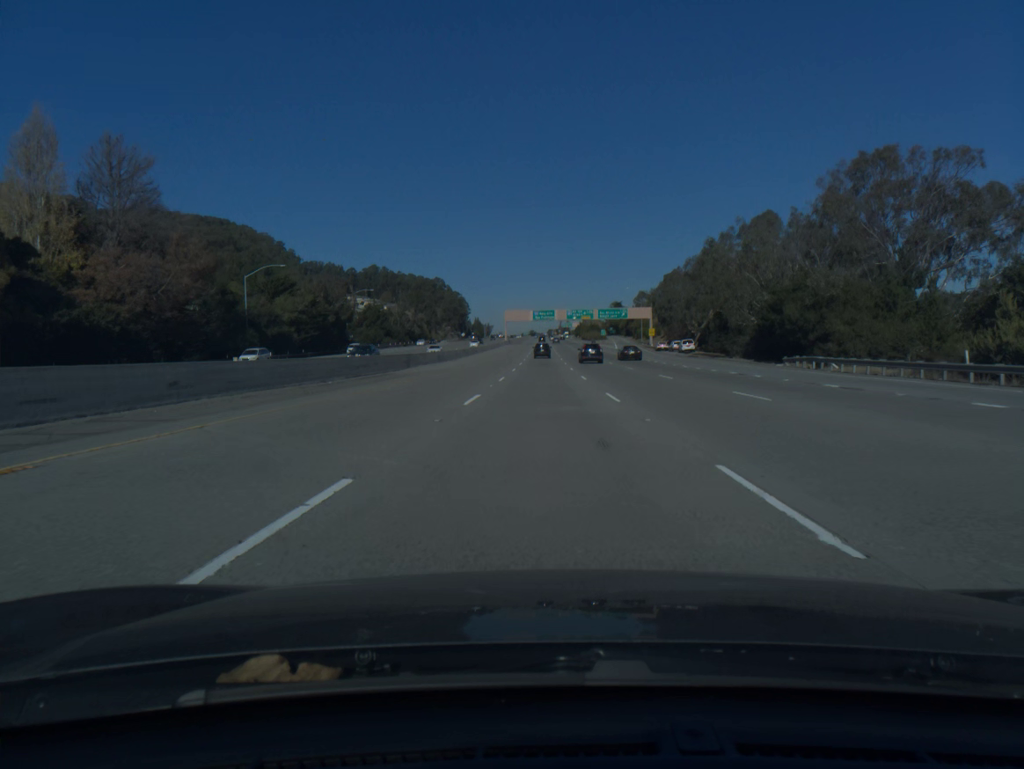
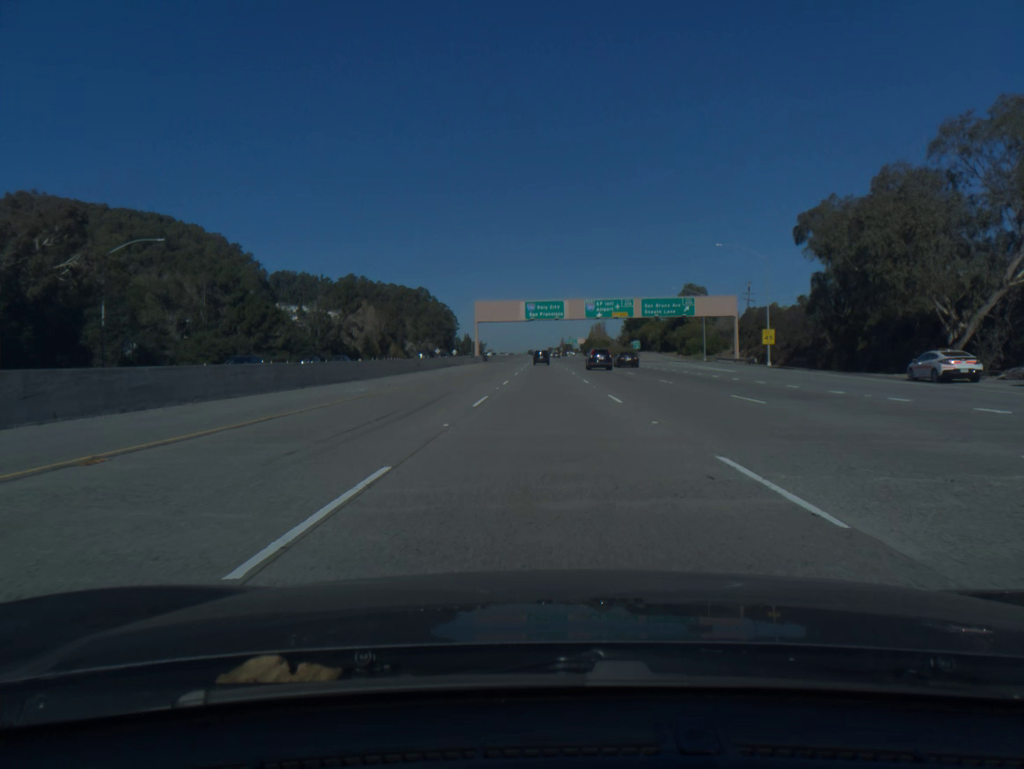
(0.0, +86.5) m; 0°
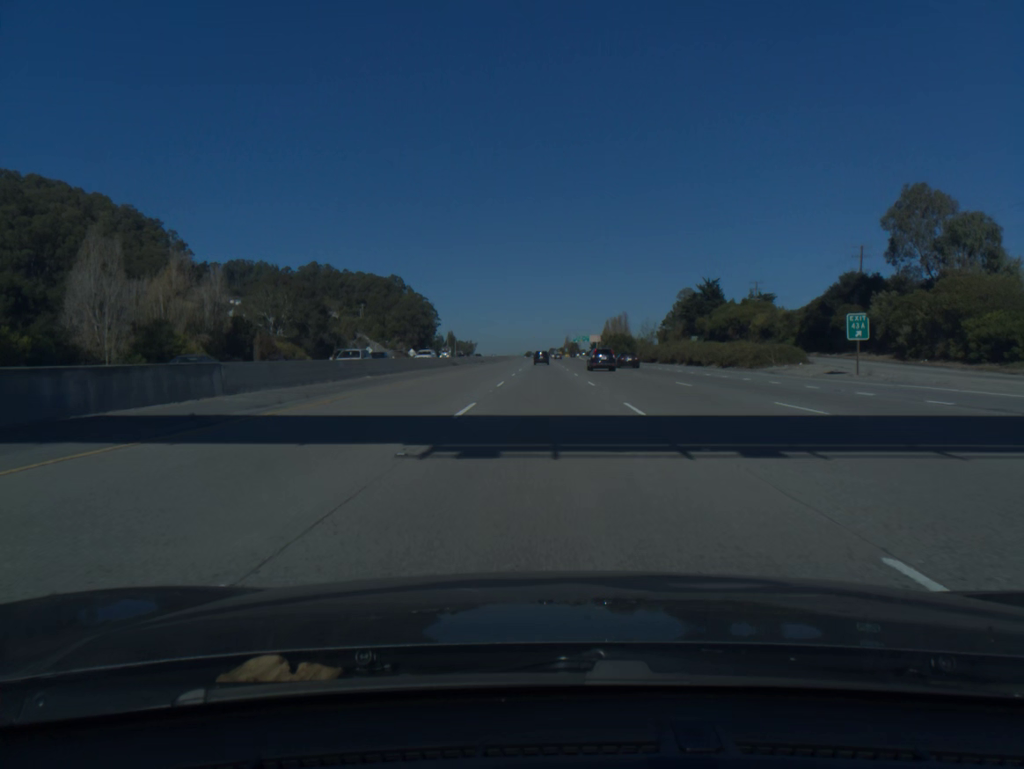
(+0.1, +107.0) m; 0°
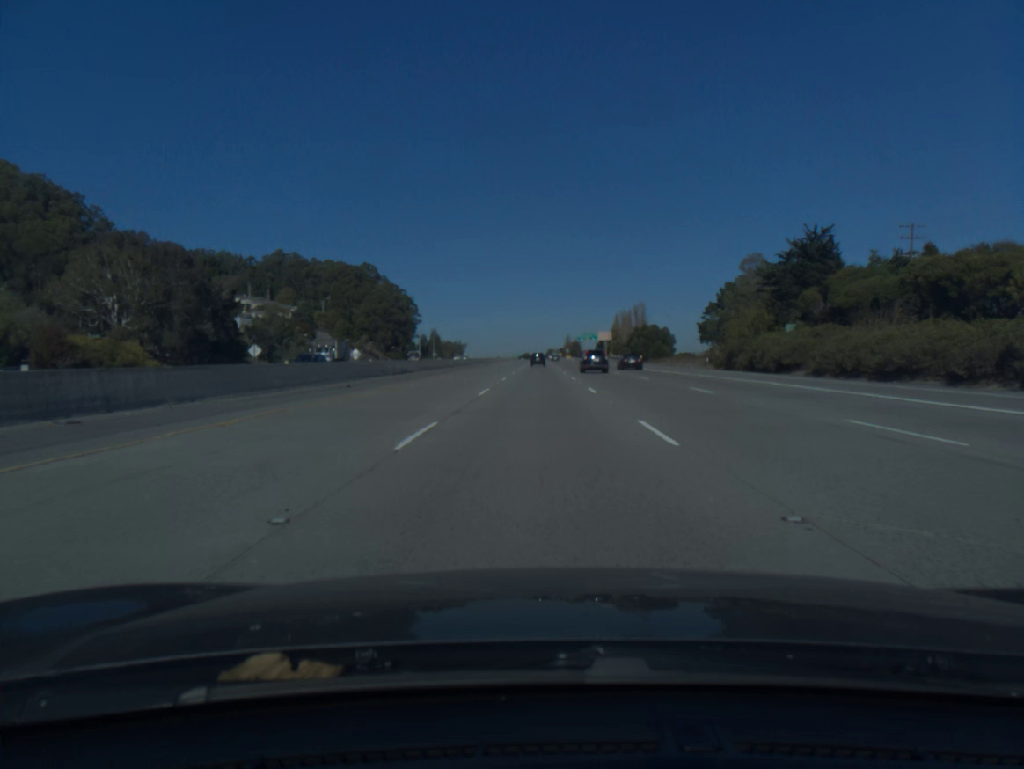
(+0.3, +63.4) m; 0°
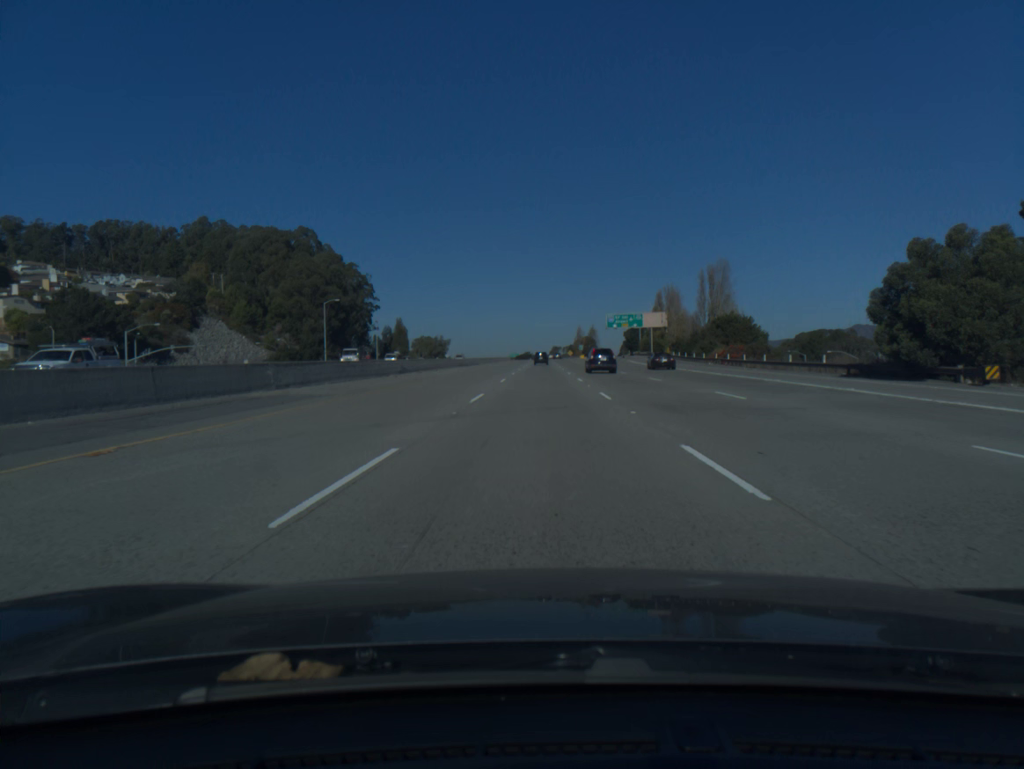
(-0.2, +106.0) m; 0°
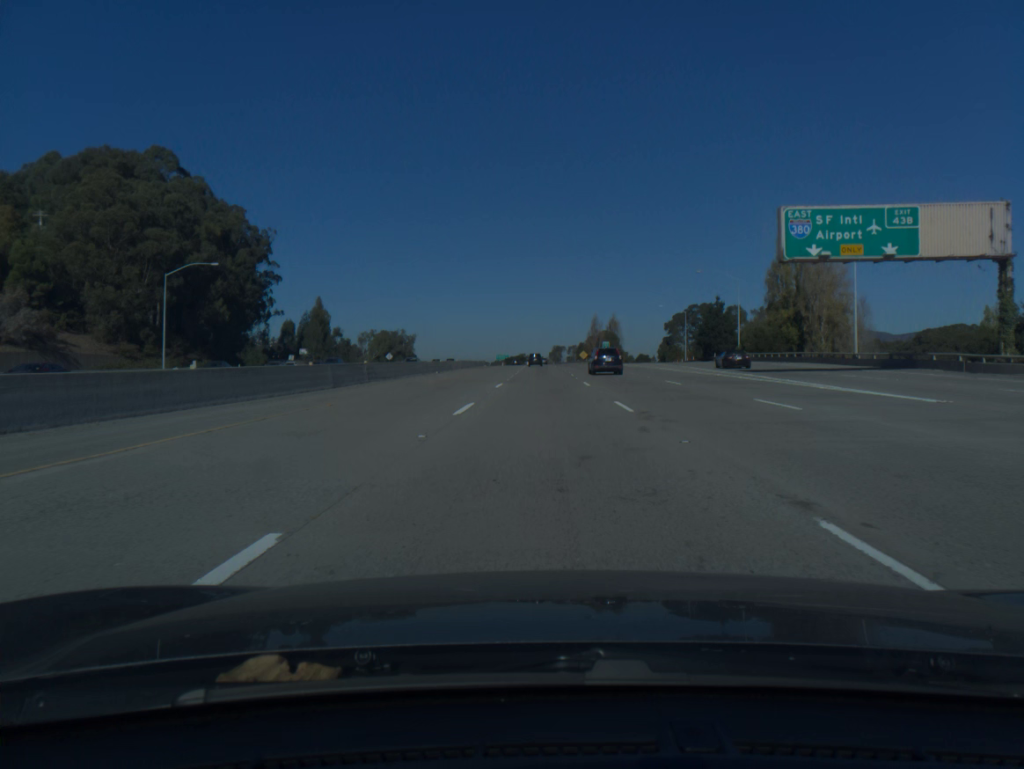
(-0.1, +106.8) m; 0°
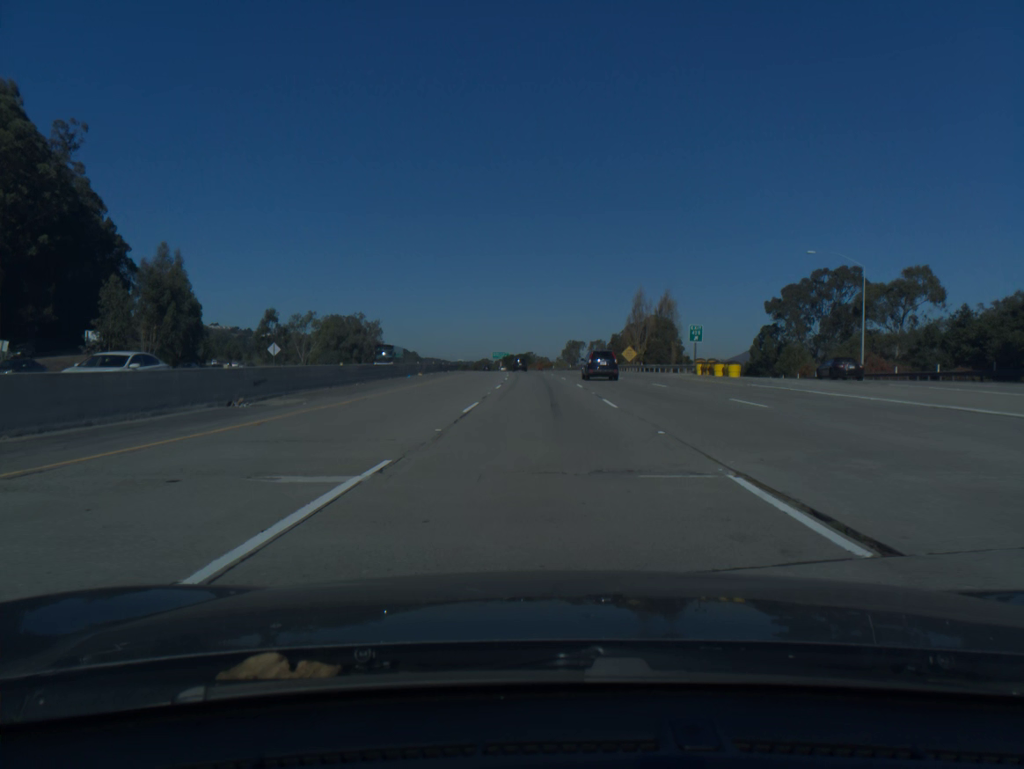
(0.0, +85.4) m; -1°
